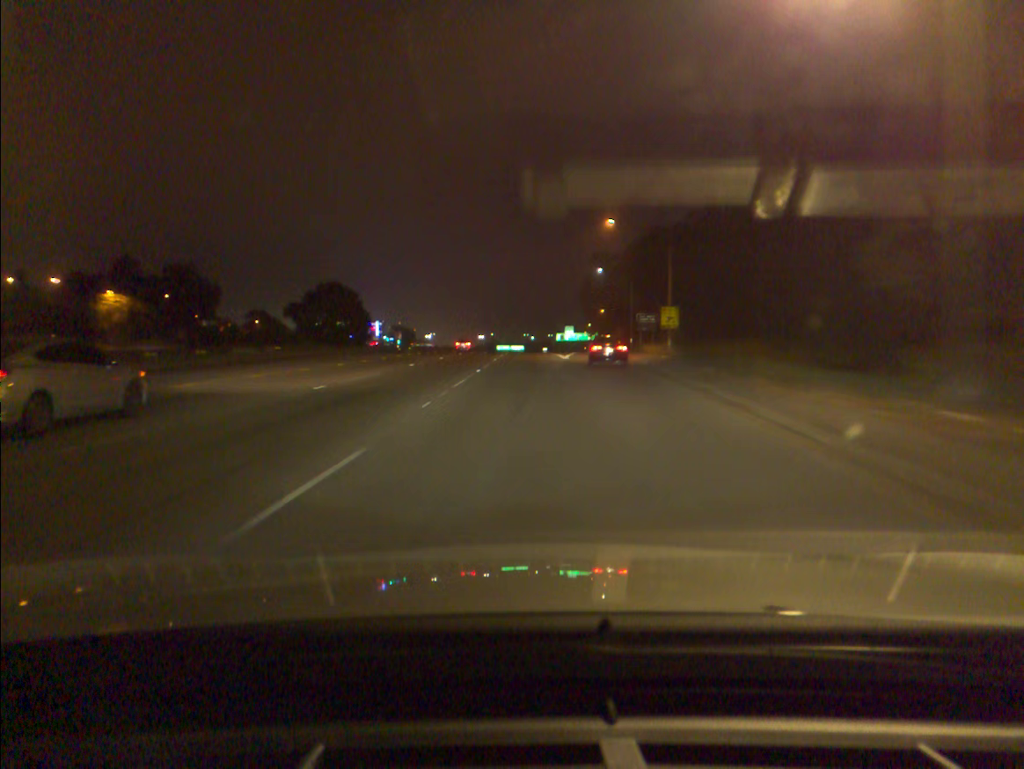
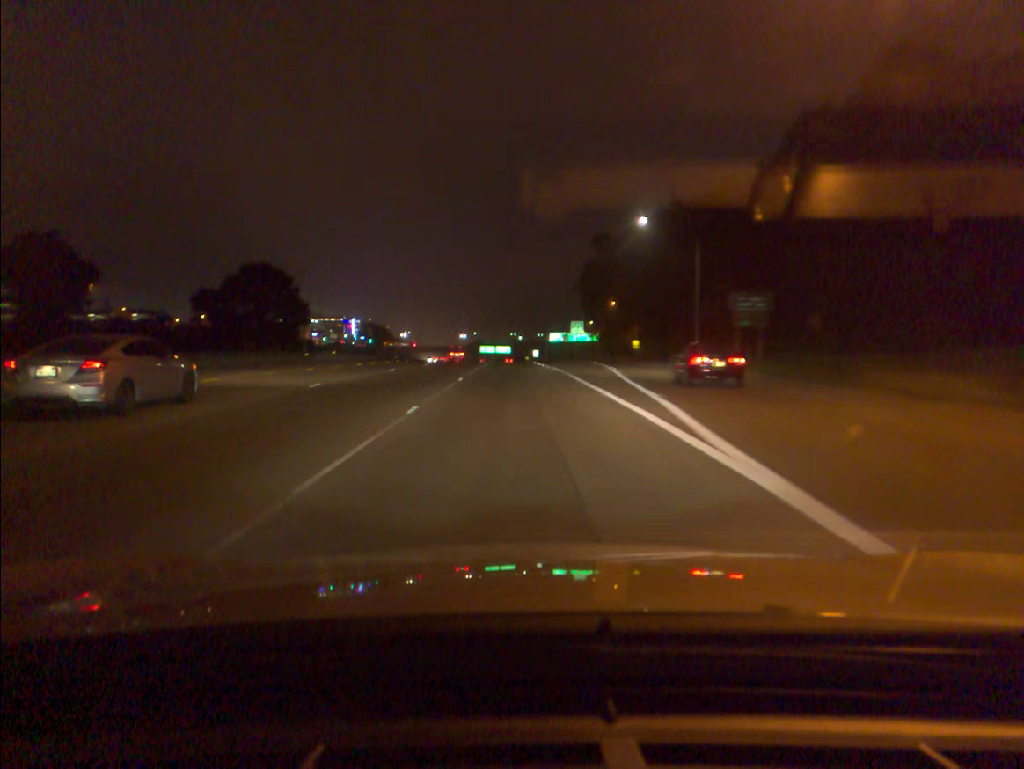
(+0.4, +44.5) m; +1°
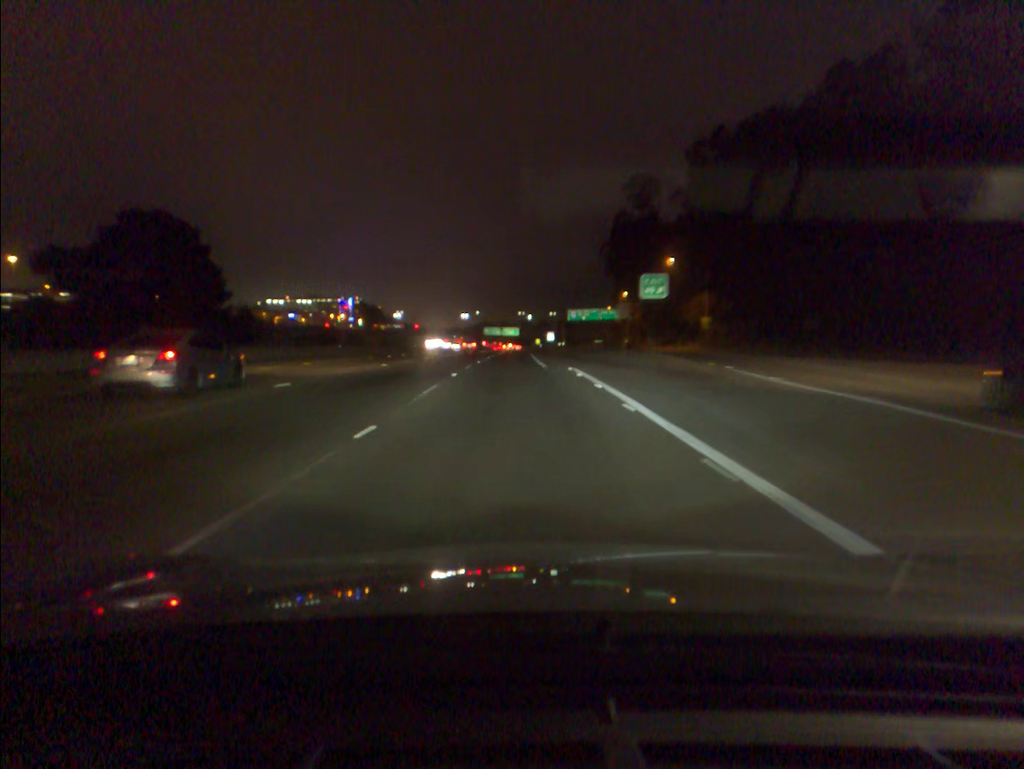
(-0.3, +47.1) m; -1°
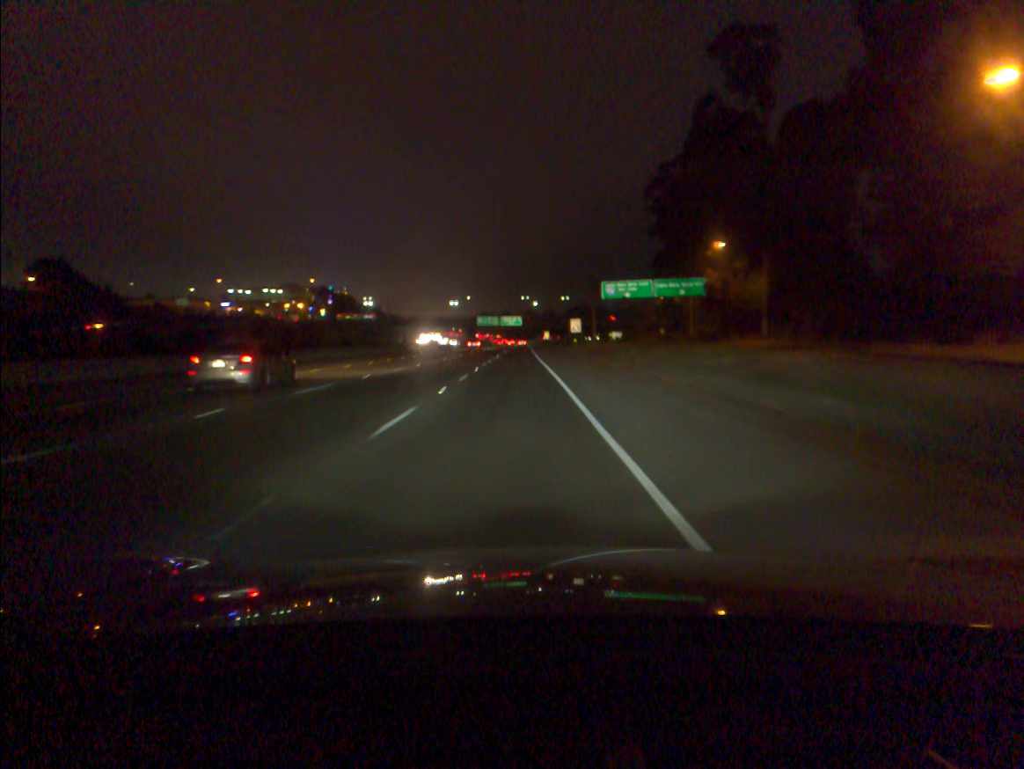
(-0.2, +63.7) m; 0°
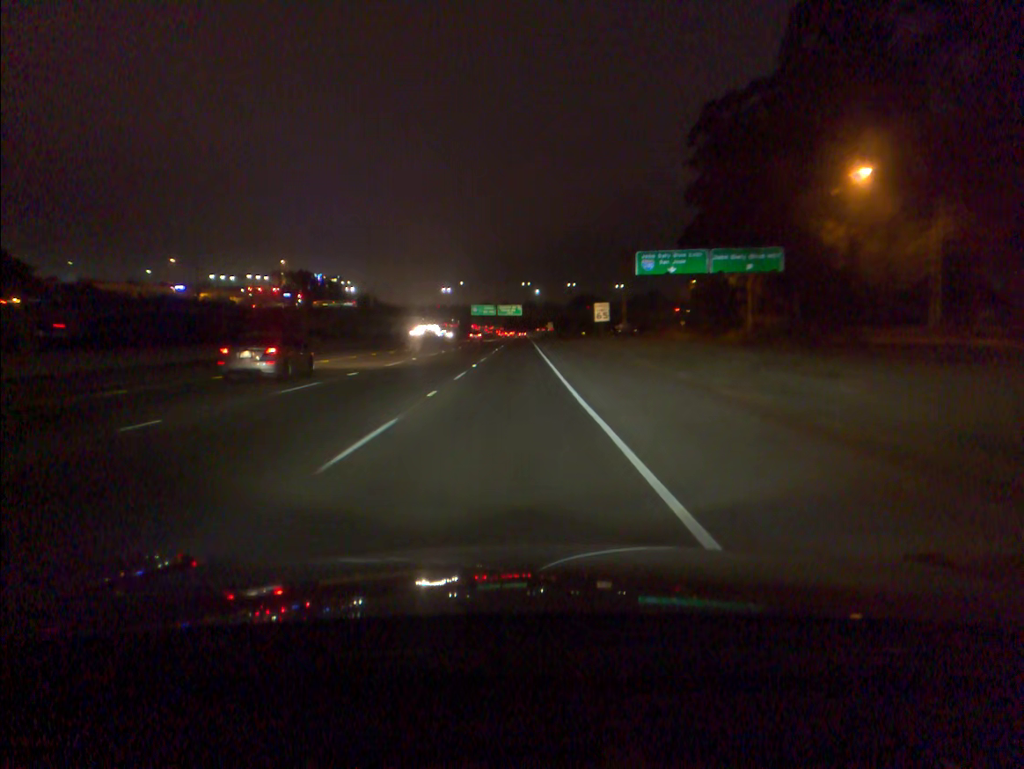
(0.0, +32.4) m; 0°
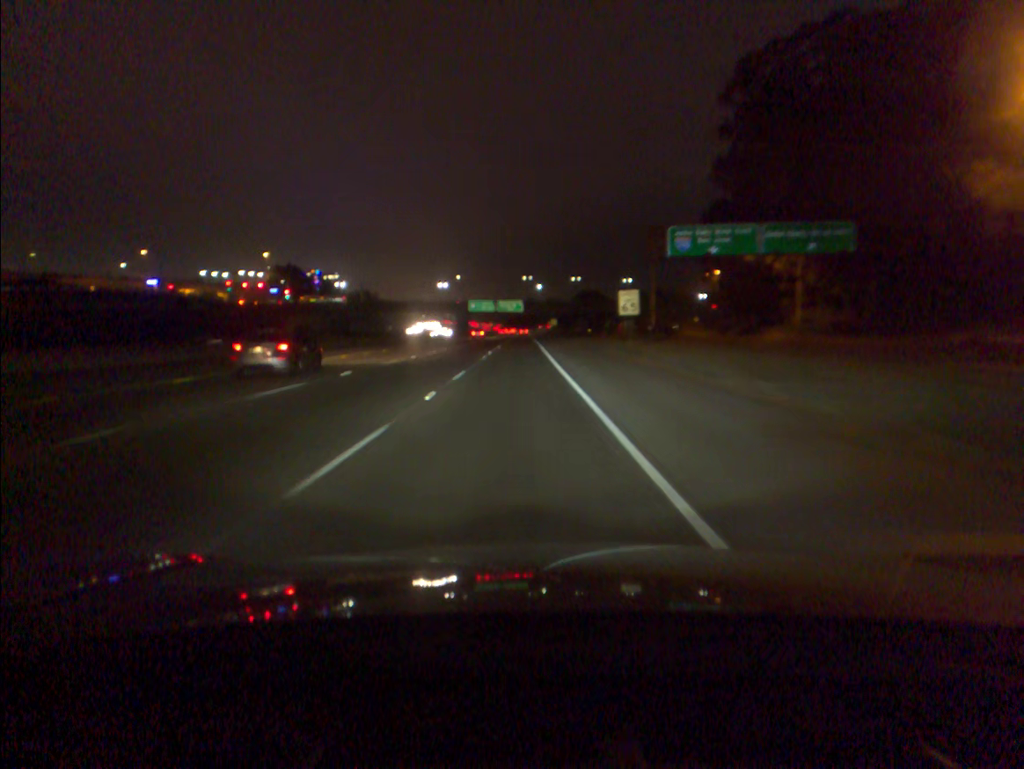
(0.0, +16.4) m; 0°
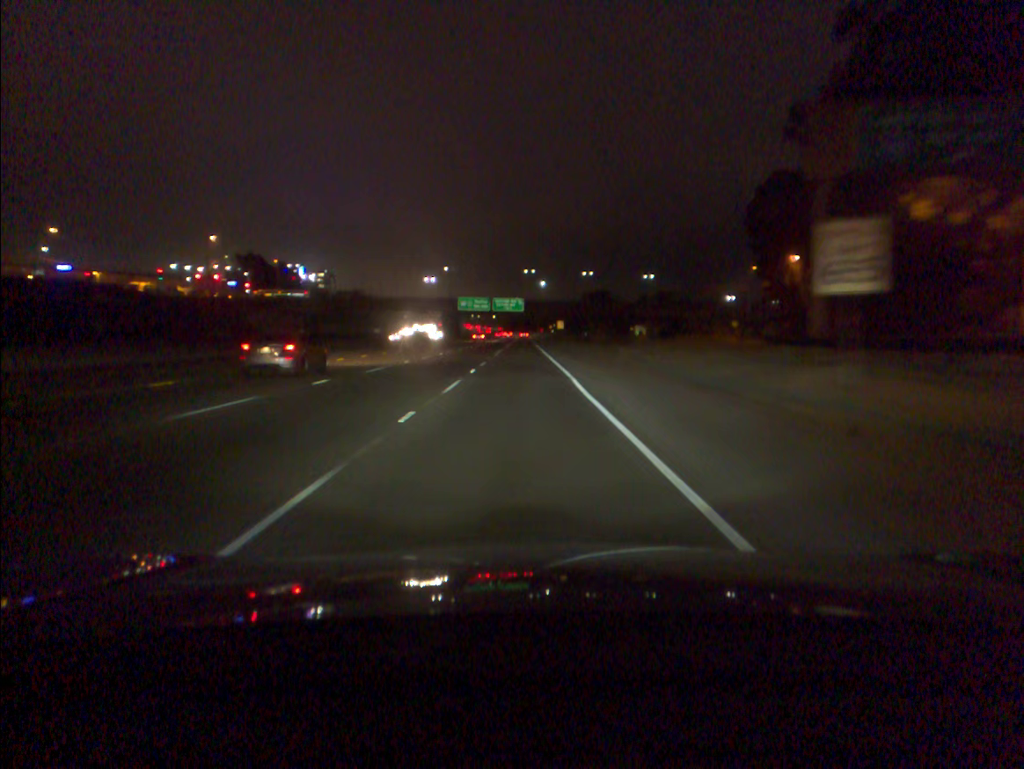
(-0.1, +33.2) m; 0°
